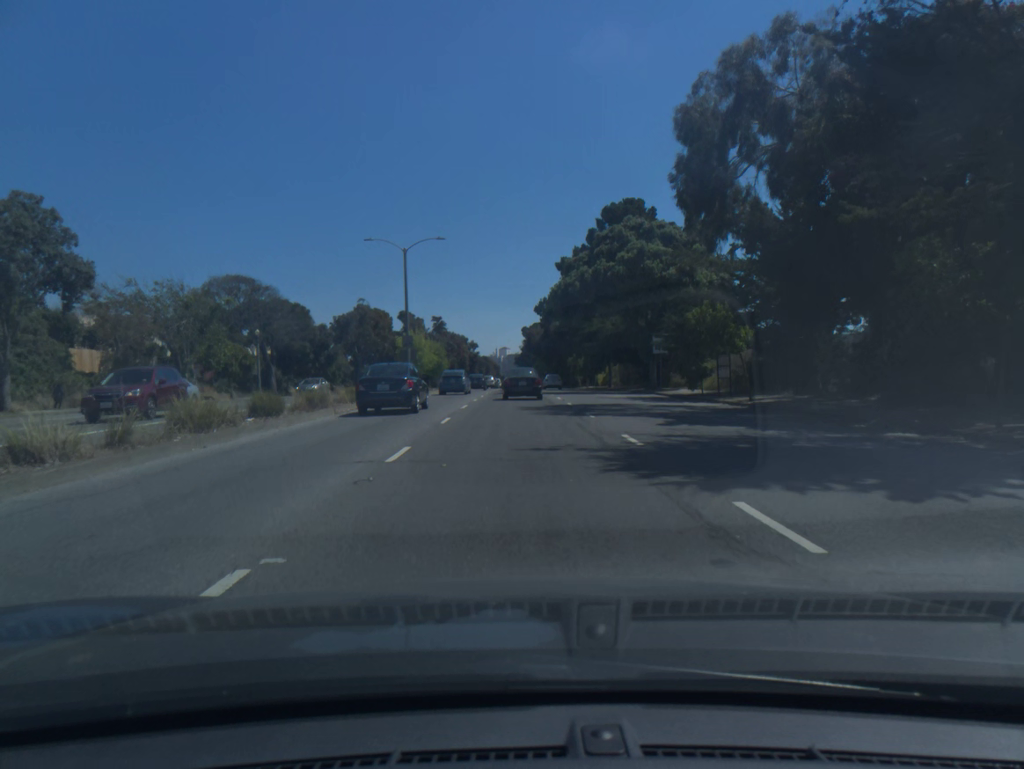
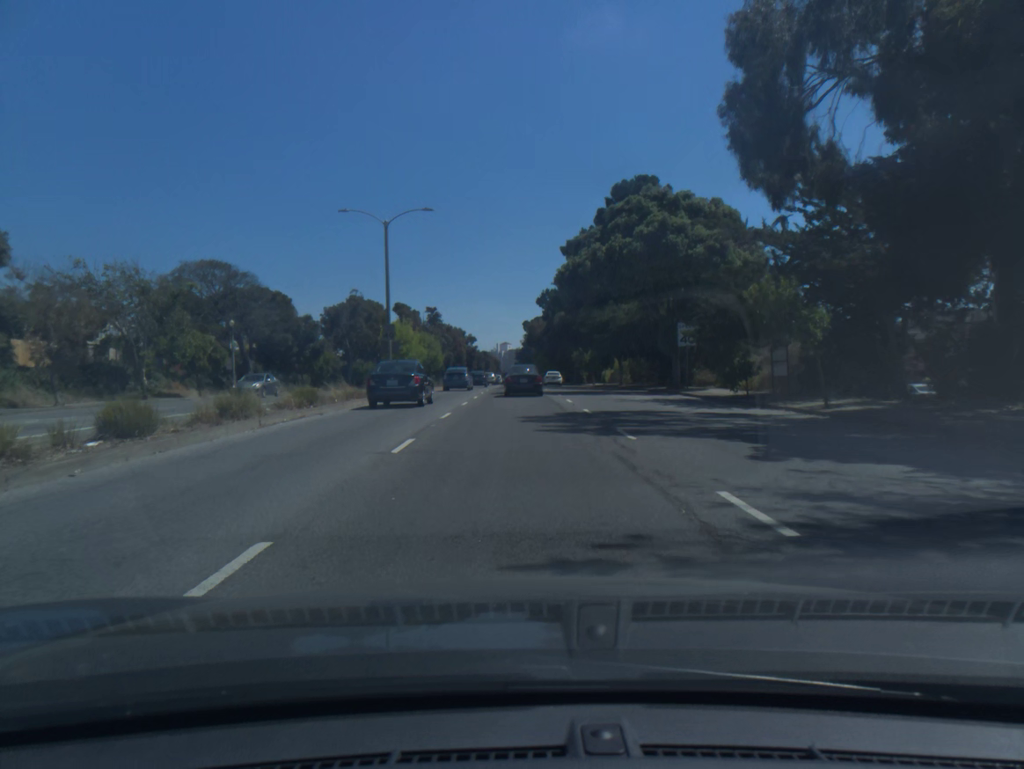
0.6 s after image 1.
(0.0, +6.8) m; 0°
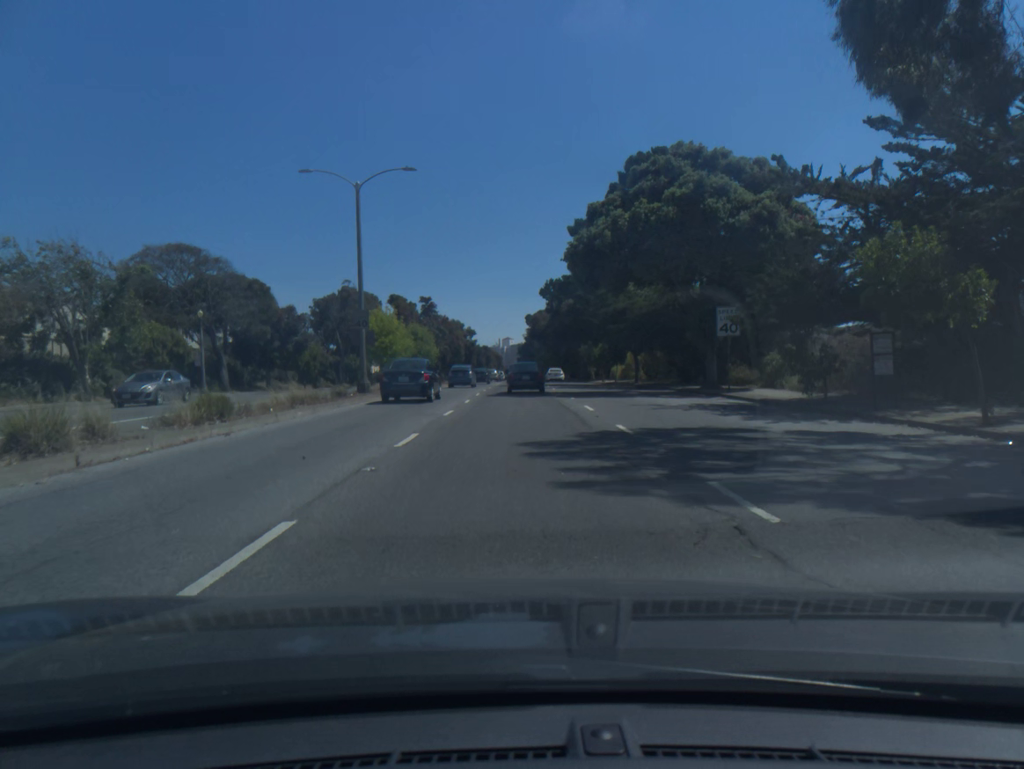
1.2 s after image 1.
(0.0, +7.0) m; 0°
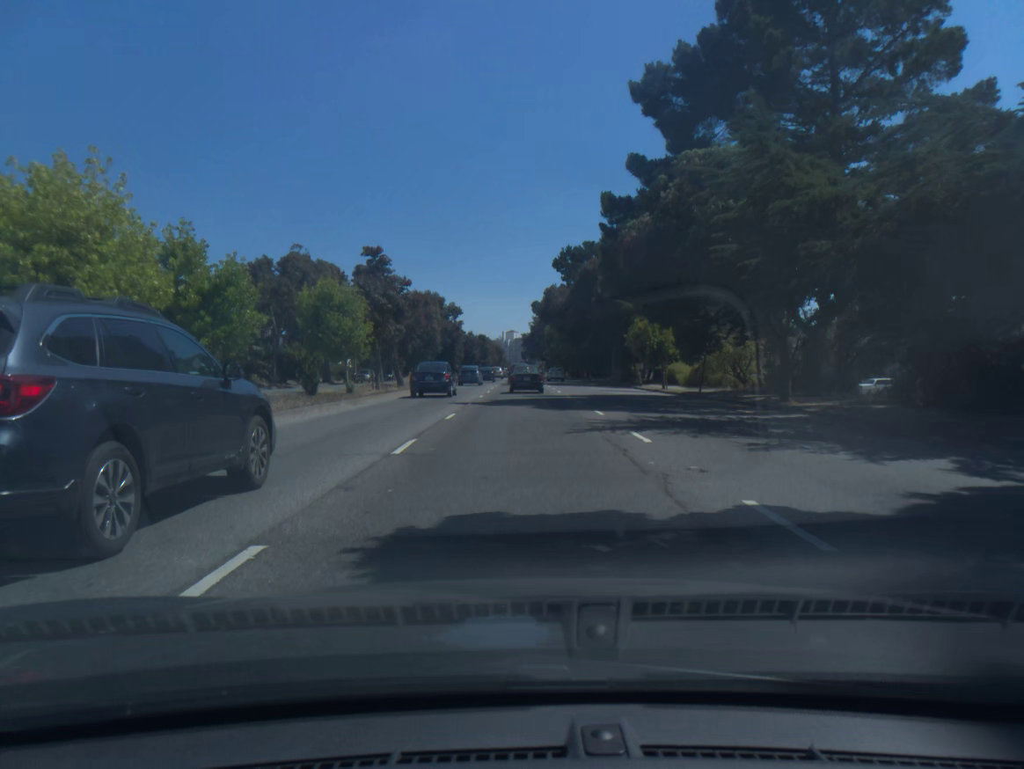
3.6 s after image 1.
(-0.2, +30.1) m; 0°
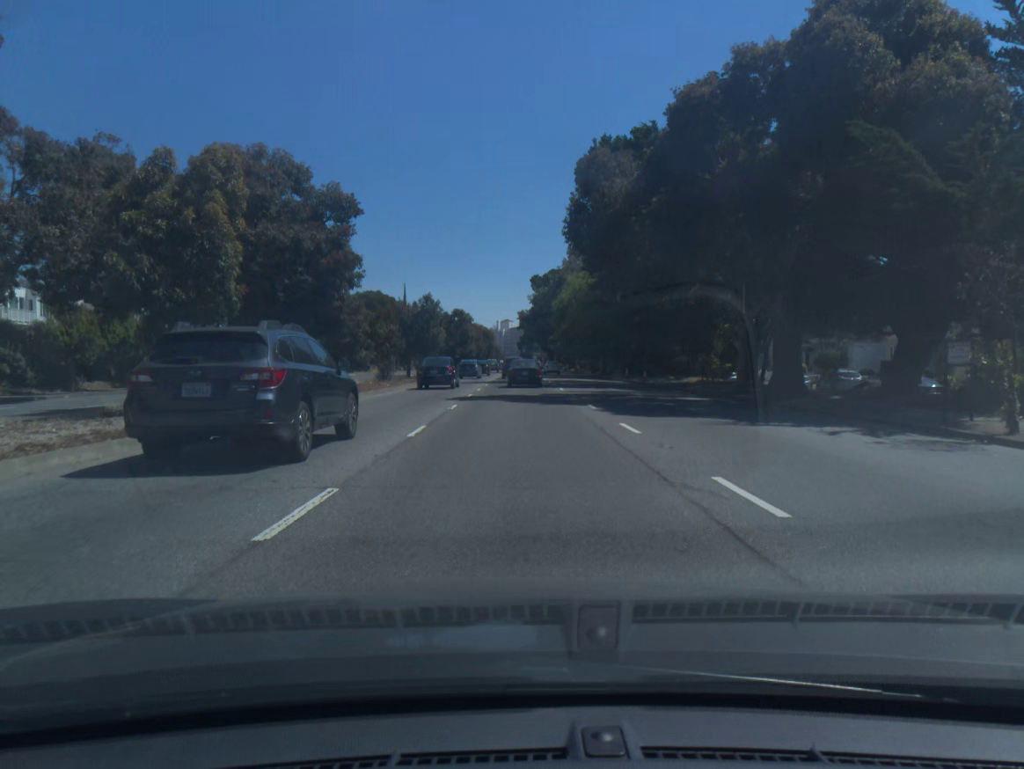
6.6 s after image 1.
(0.0, +41.4) m; 0°
